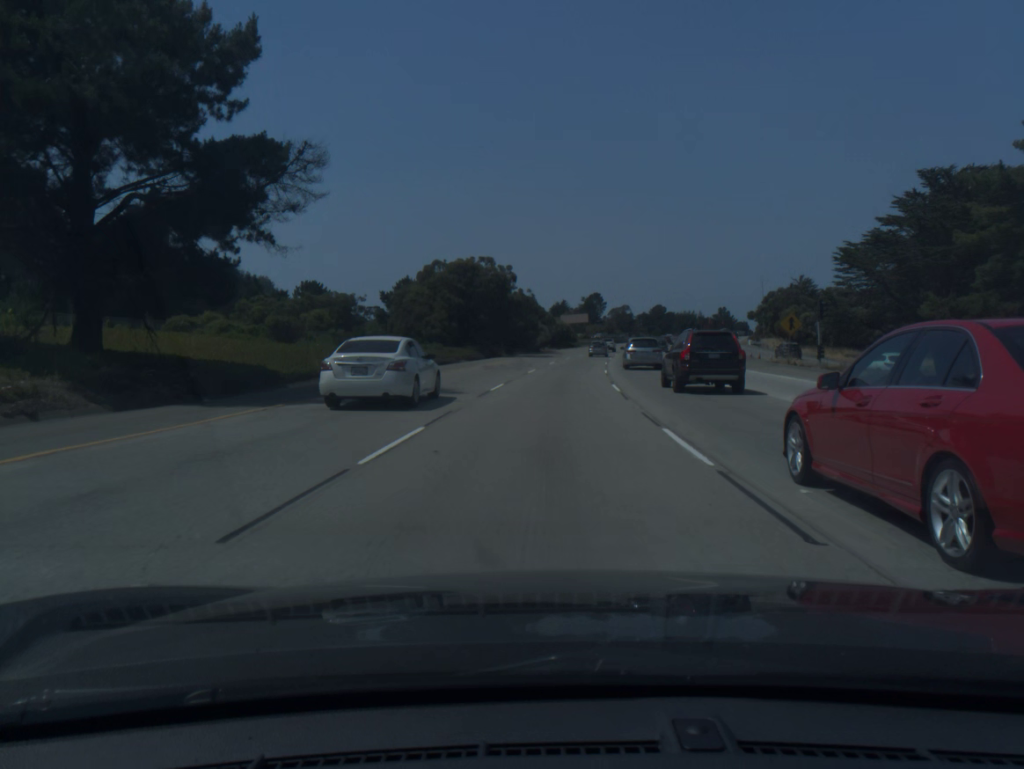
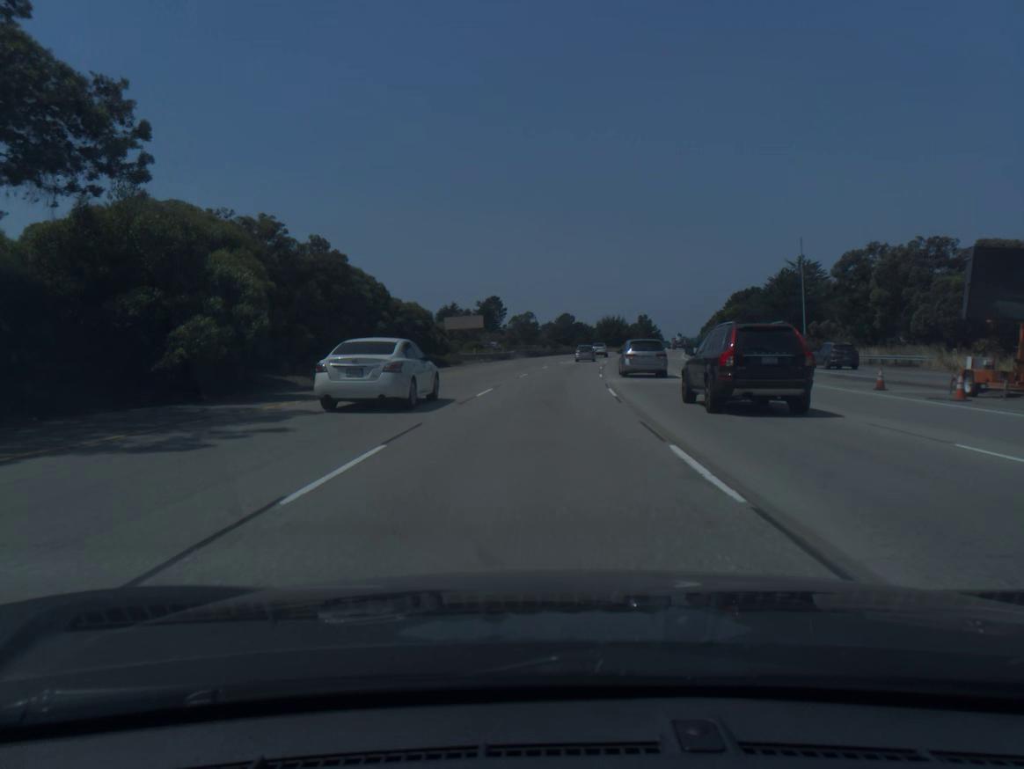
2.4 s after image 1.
(+4.9, +74.7) m; +7°
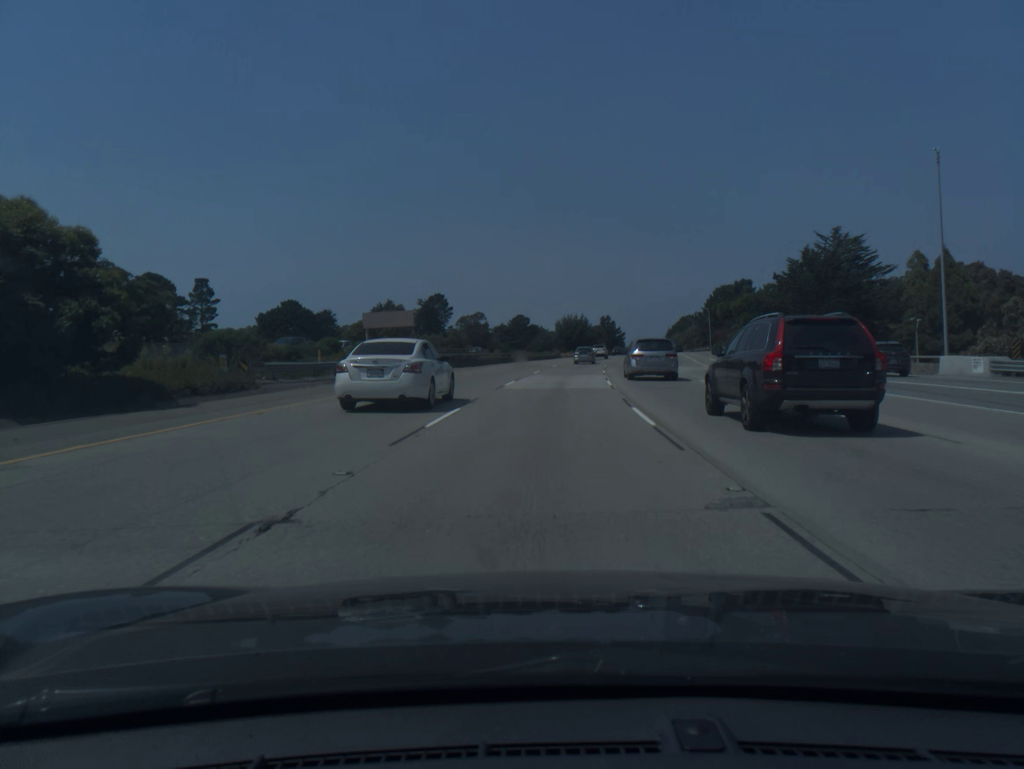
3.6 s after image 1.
(+1.1, +37.2) m; +3°
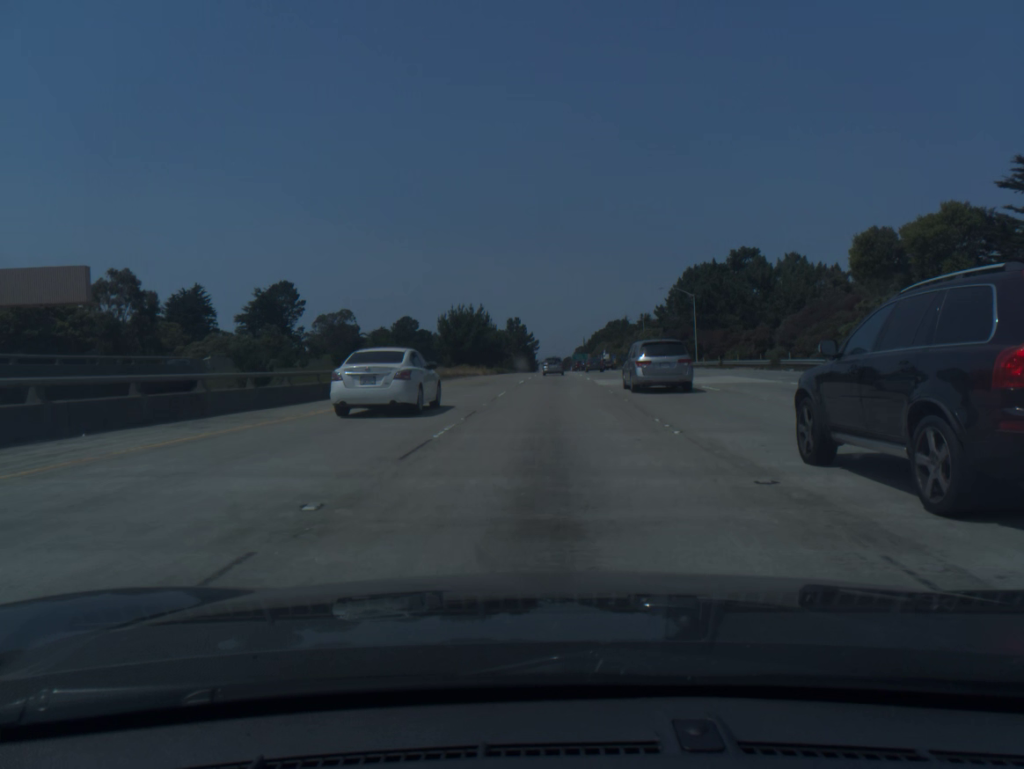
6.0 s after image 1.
(+4.5, +73.5) m; +7°
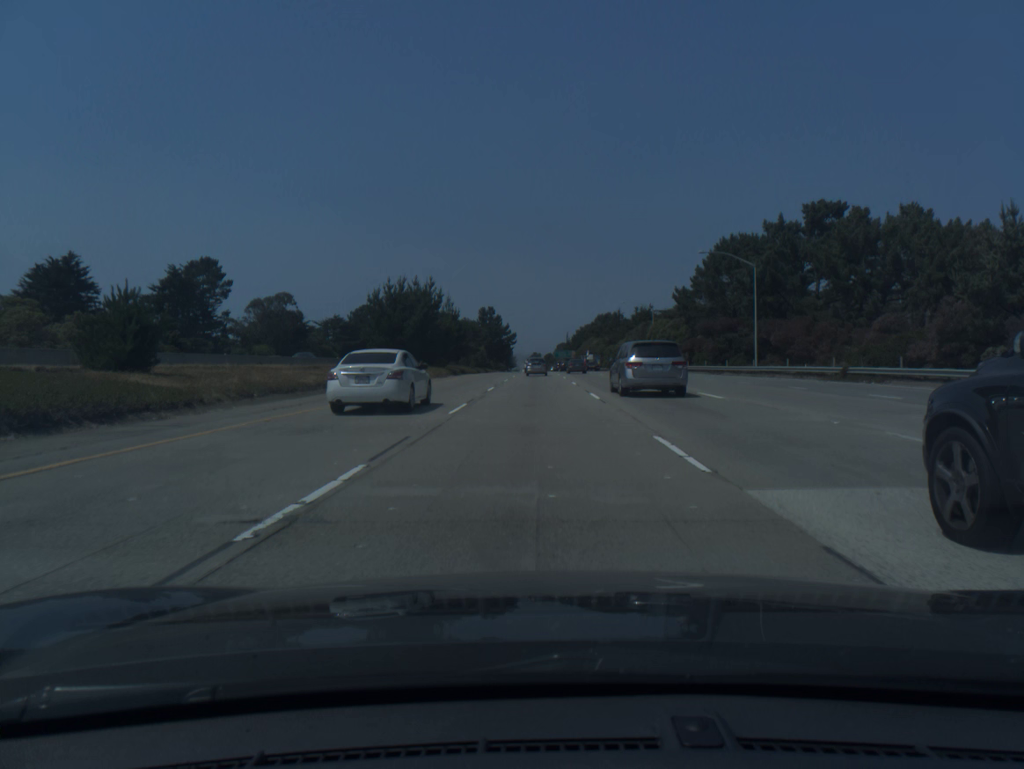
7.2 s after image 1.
(+0.6, +36.6) m; +2°
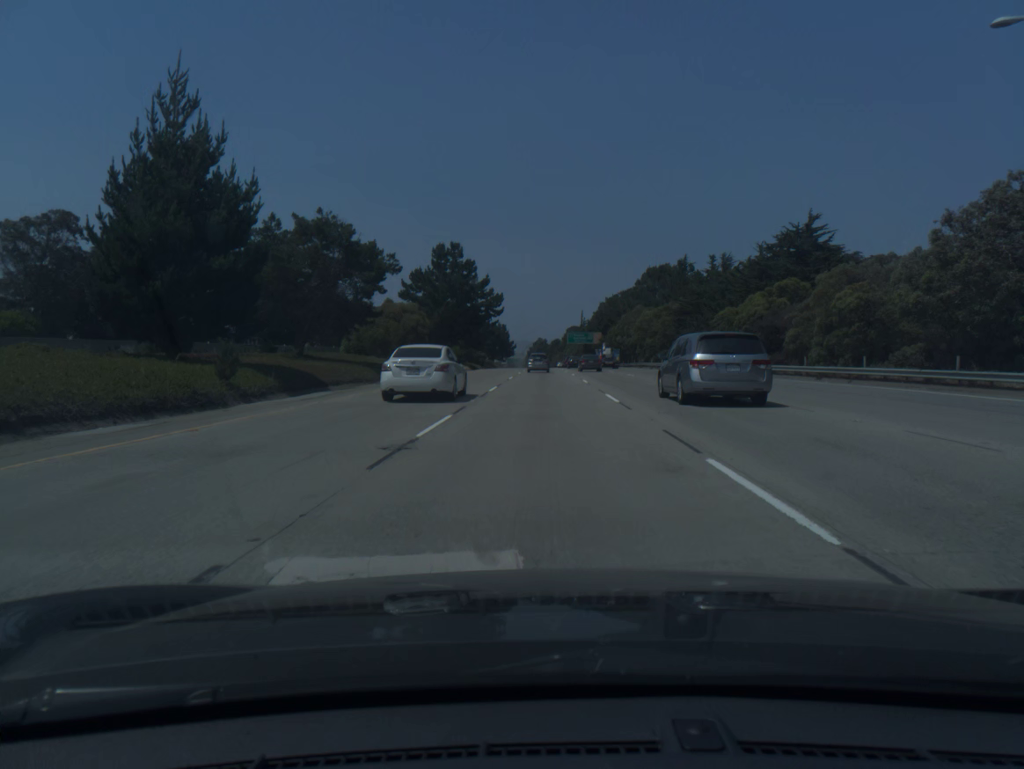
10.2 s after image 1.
(-0.5, +91.1) m; 0°
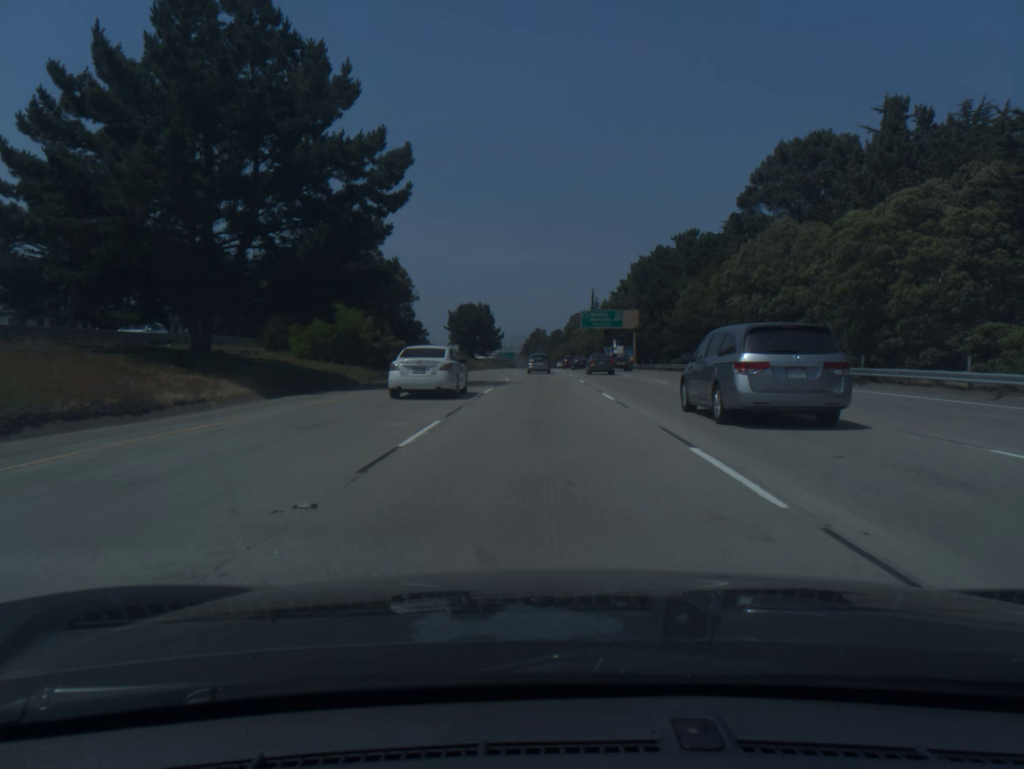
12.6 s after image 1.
(+0.1, +72.1) m; 0°
